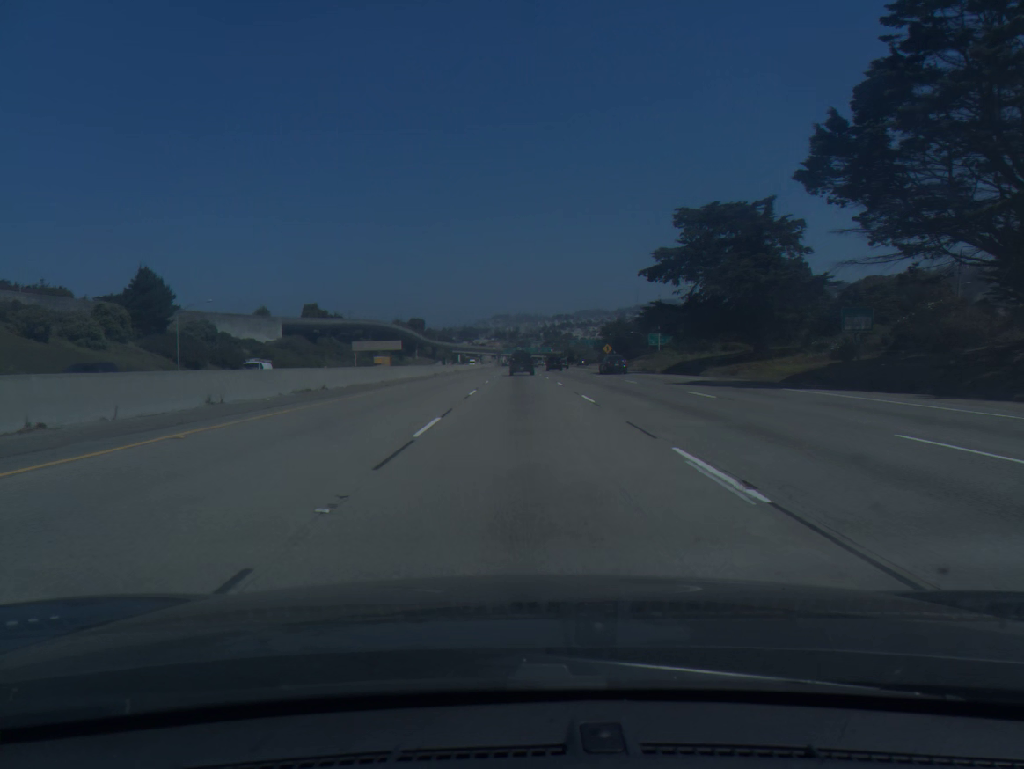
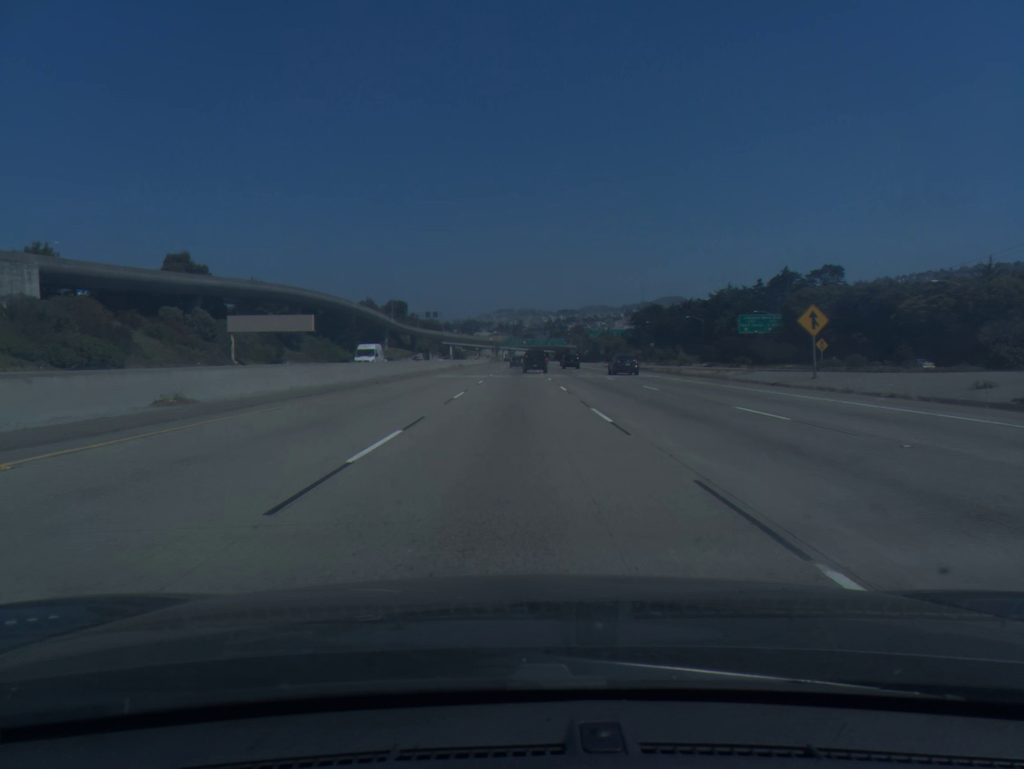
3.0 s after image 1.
(+0.1, +91.3) m; 0°
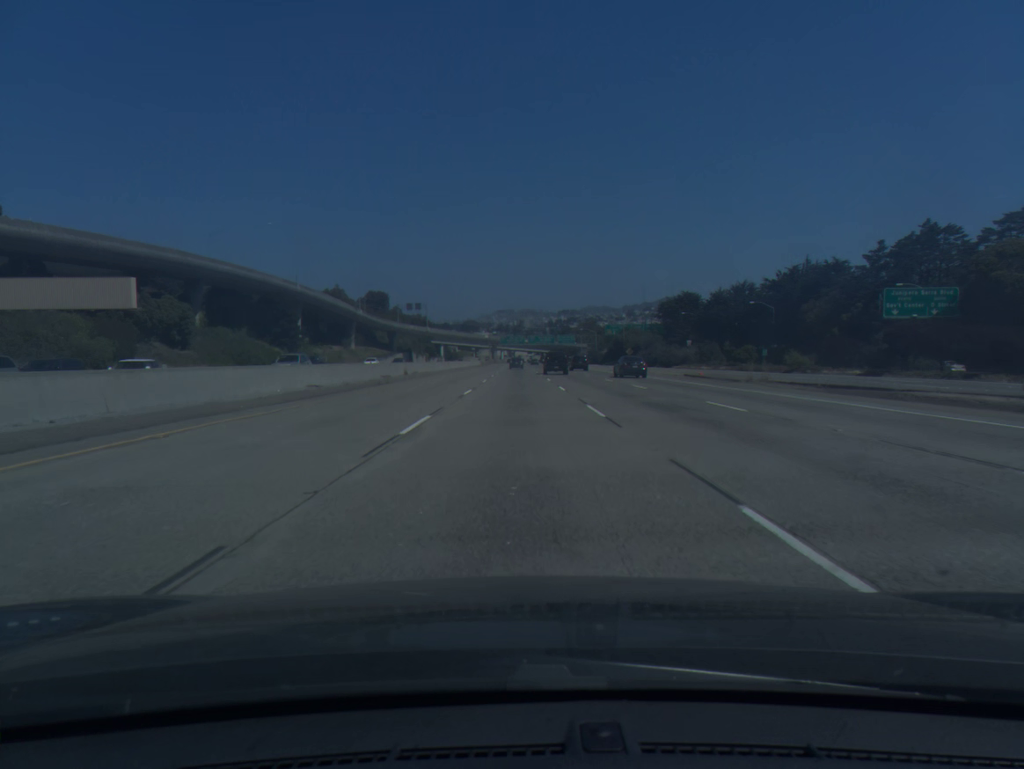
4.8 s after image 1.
(-0.1, +54.8) m; 0°
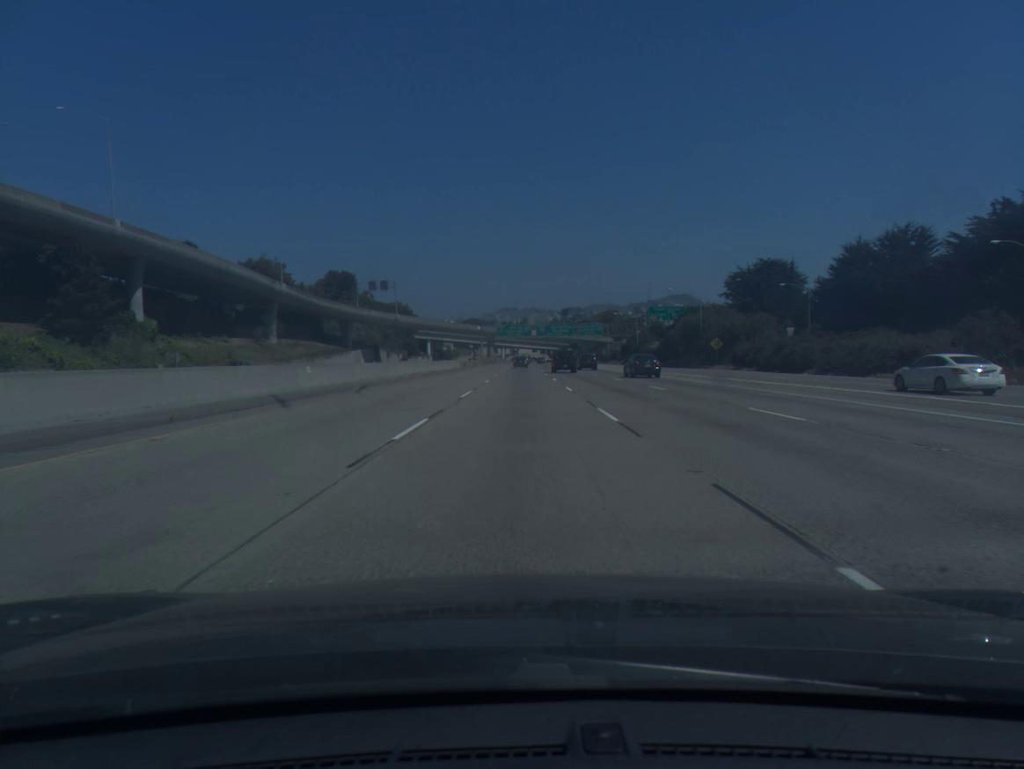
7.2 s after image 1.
(-0.2, +73.4) m; 0°
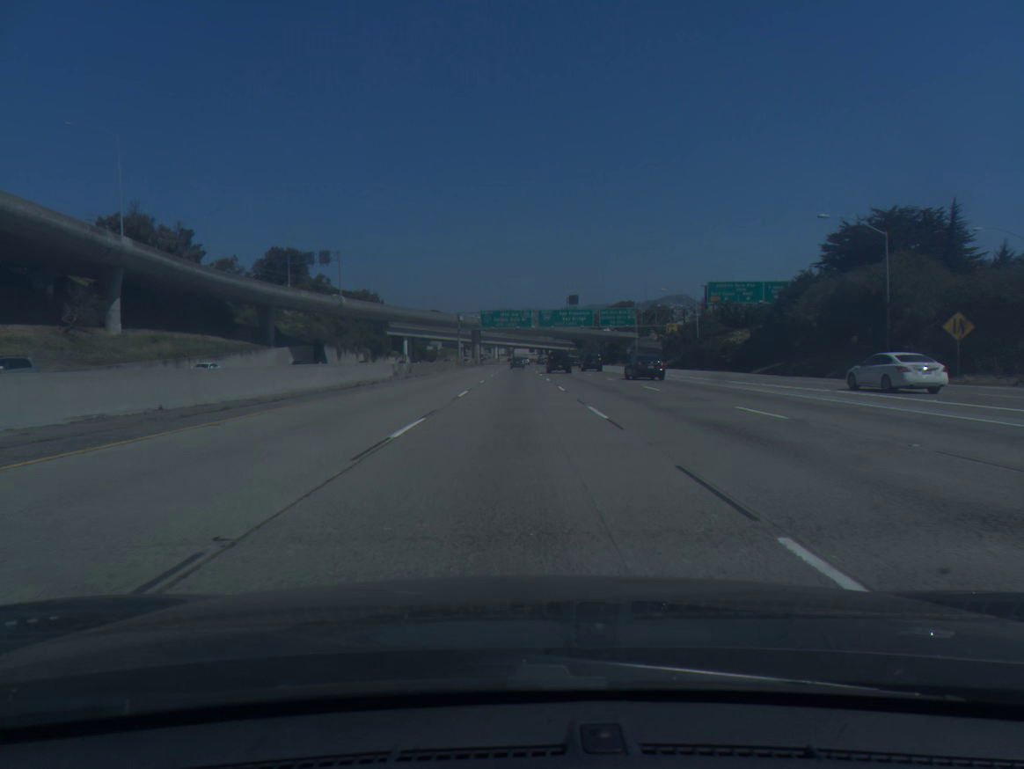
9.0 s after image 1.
(+0.3, +55.8) m; 0°
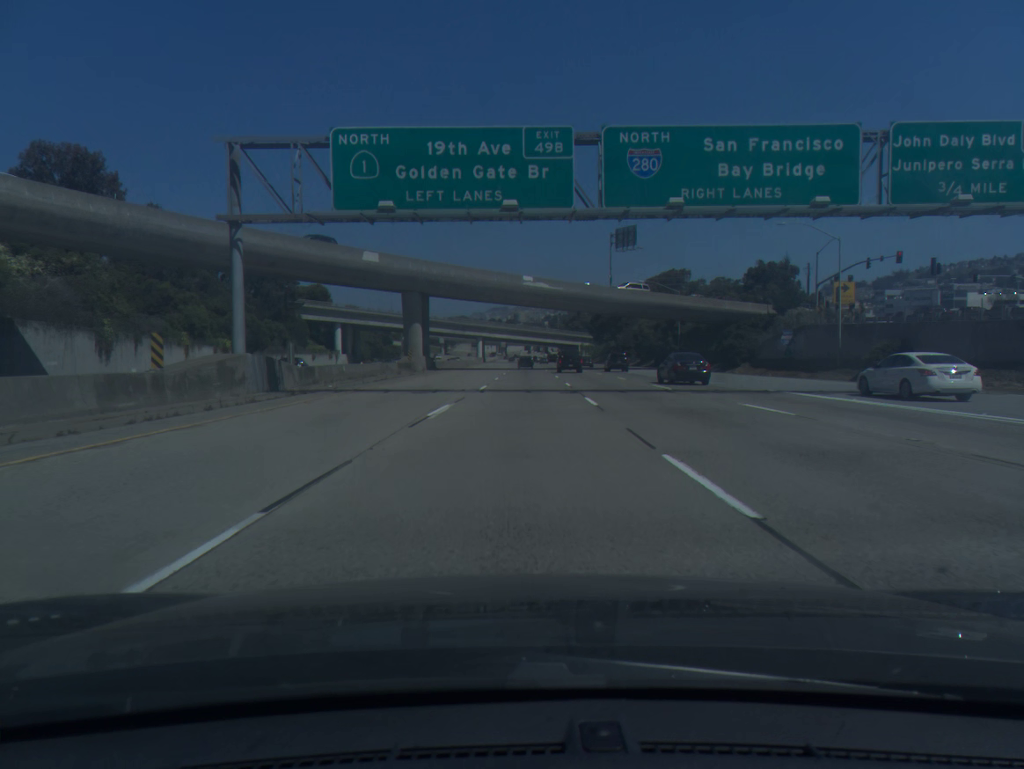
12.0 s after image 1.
(-0.1, +95.4) m; 0°
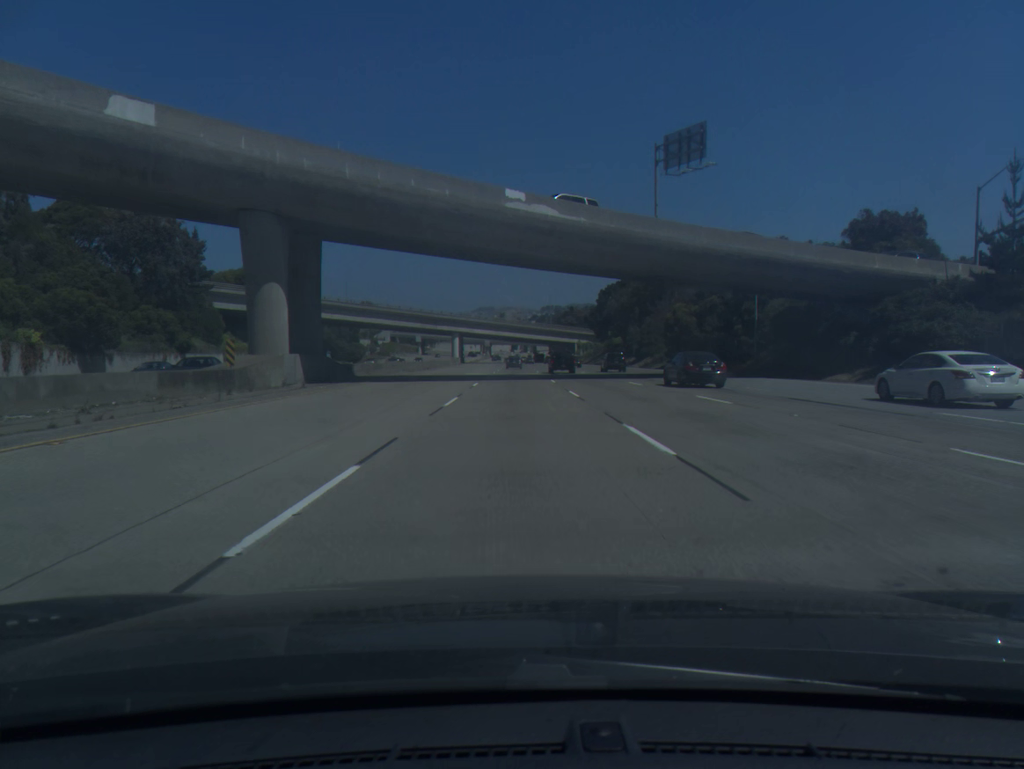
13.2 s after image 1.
(+0.4, +39.0) m; +1°
